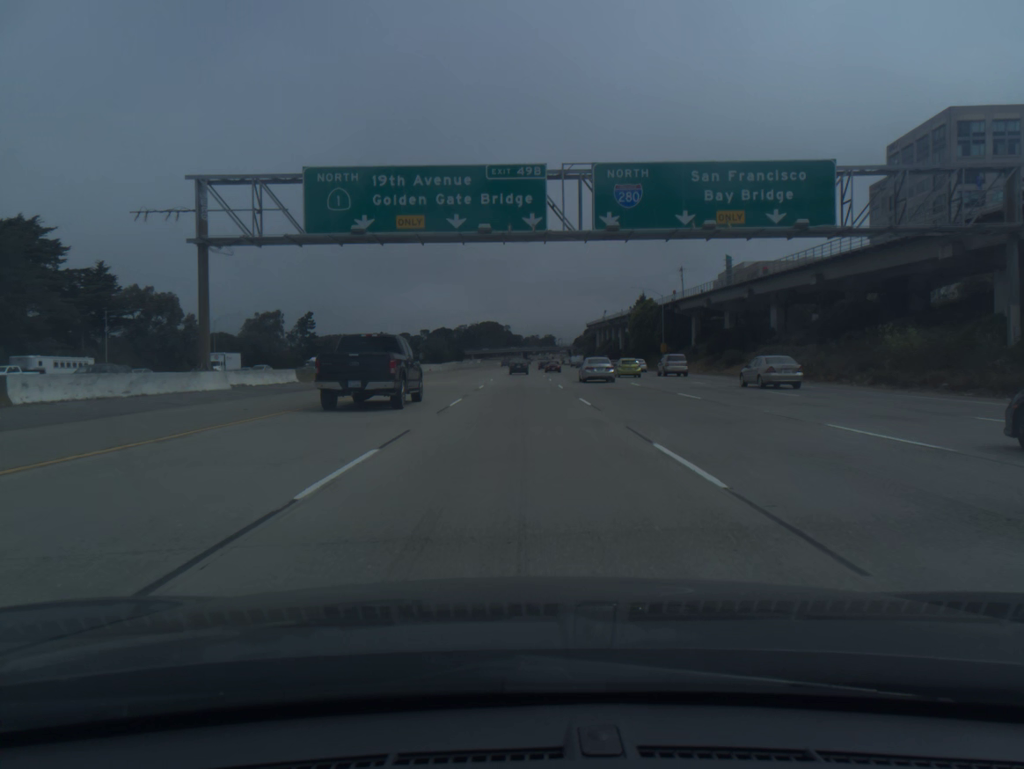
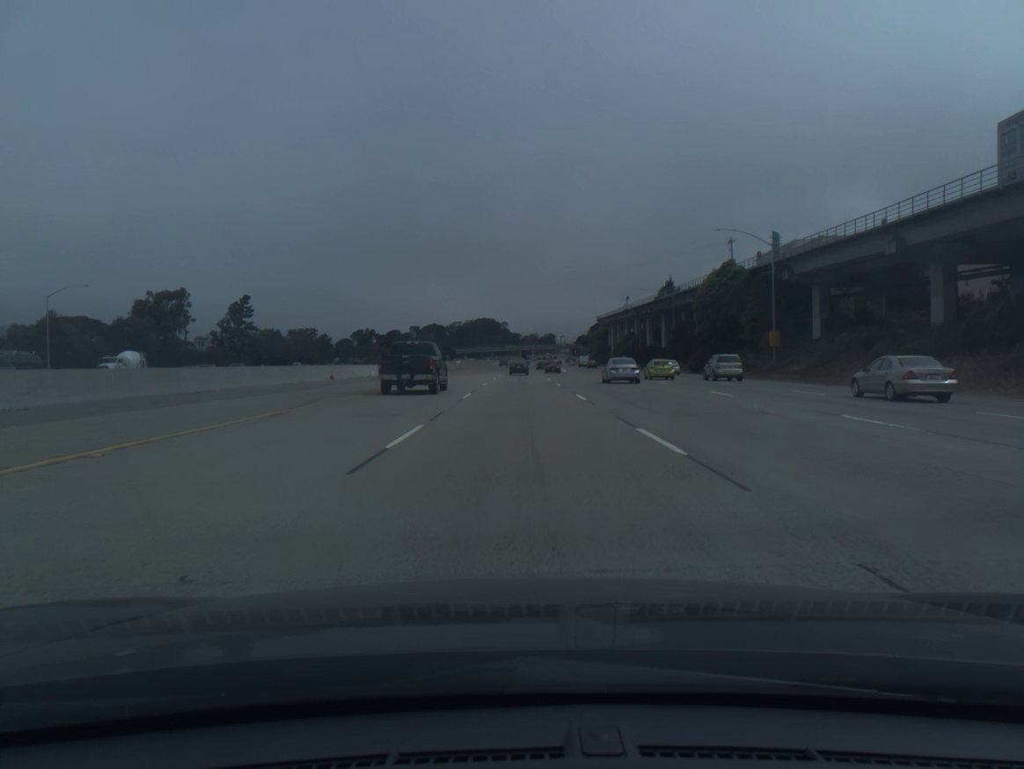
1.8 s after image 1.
(0.0, +54.3) m; 0°
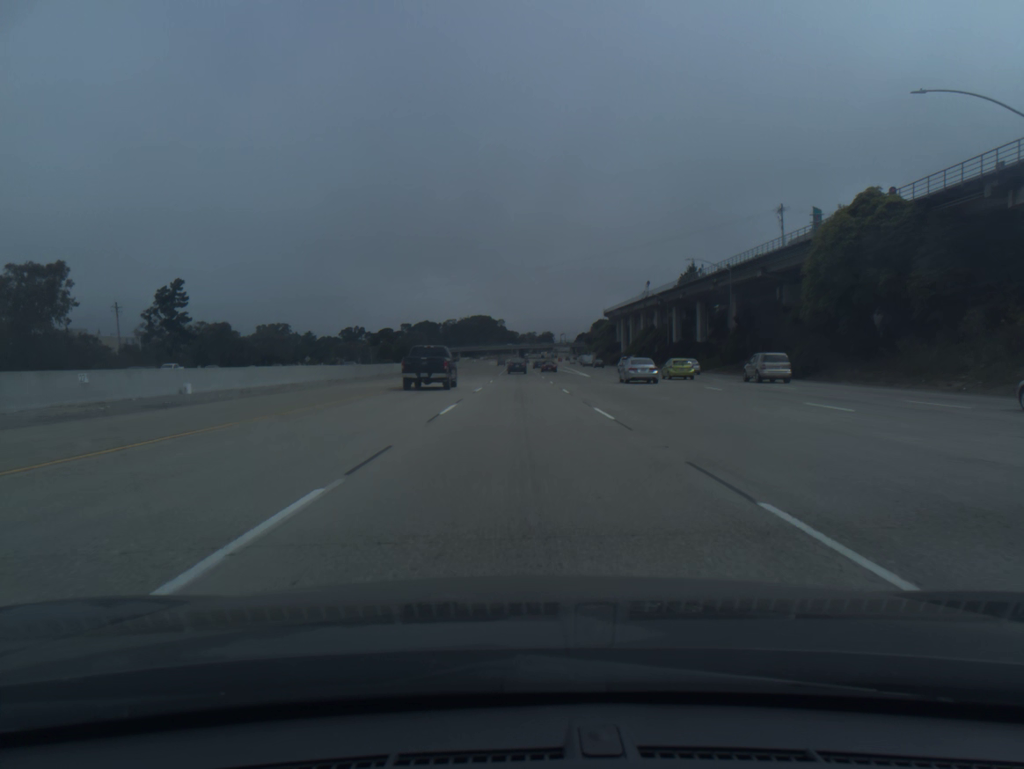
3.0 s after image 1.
(+0.1, +36.3) m; 0°
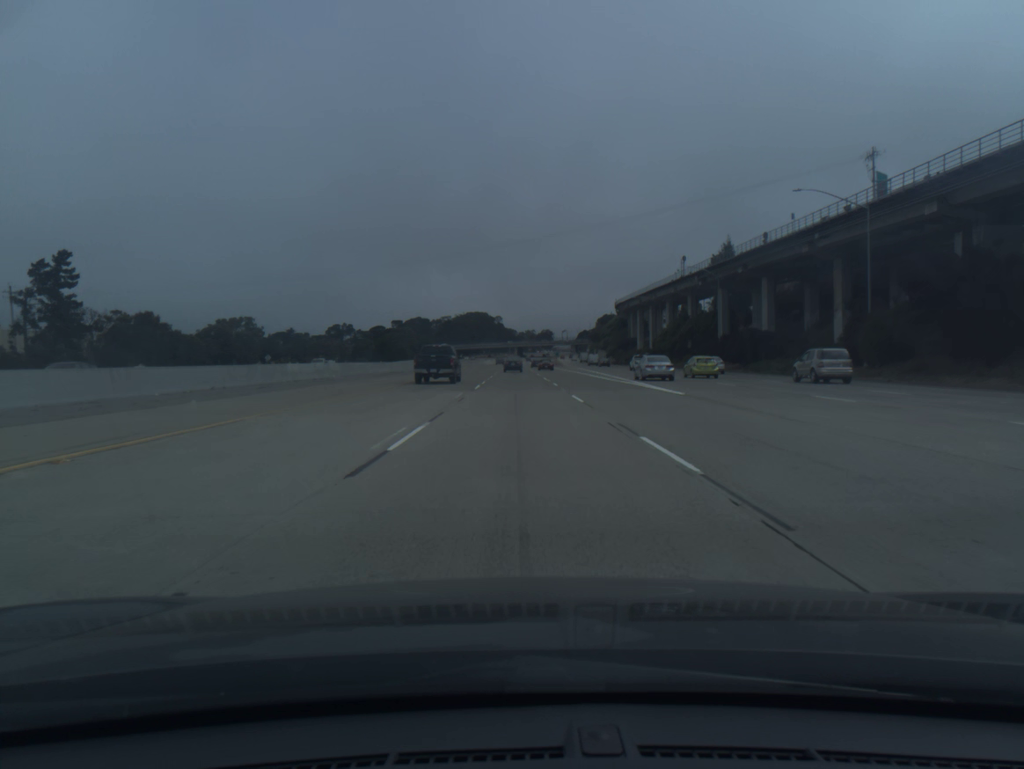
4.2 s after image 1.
(+0.1, +36.7) m; 0°
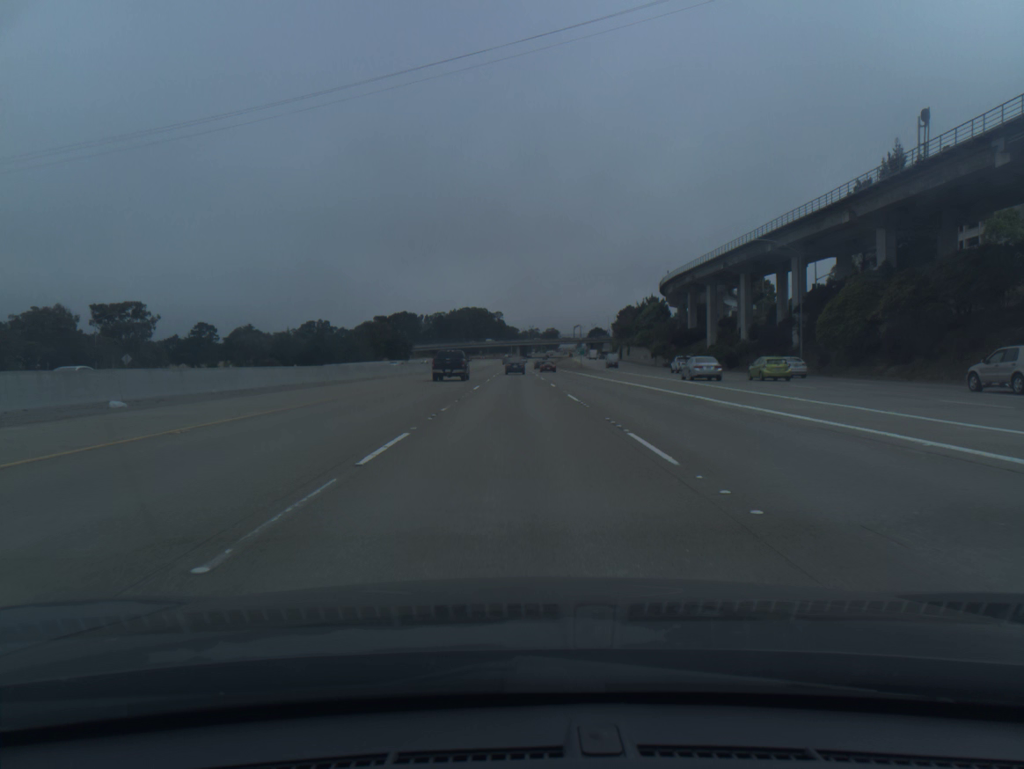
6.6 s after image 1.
(-0.1, +74.3) m; 0°
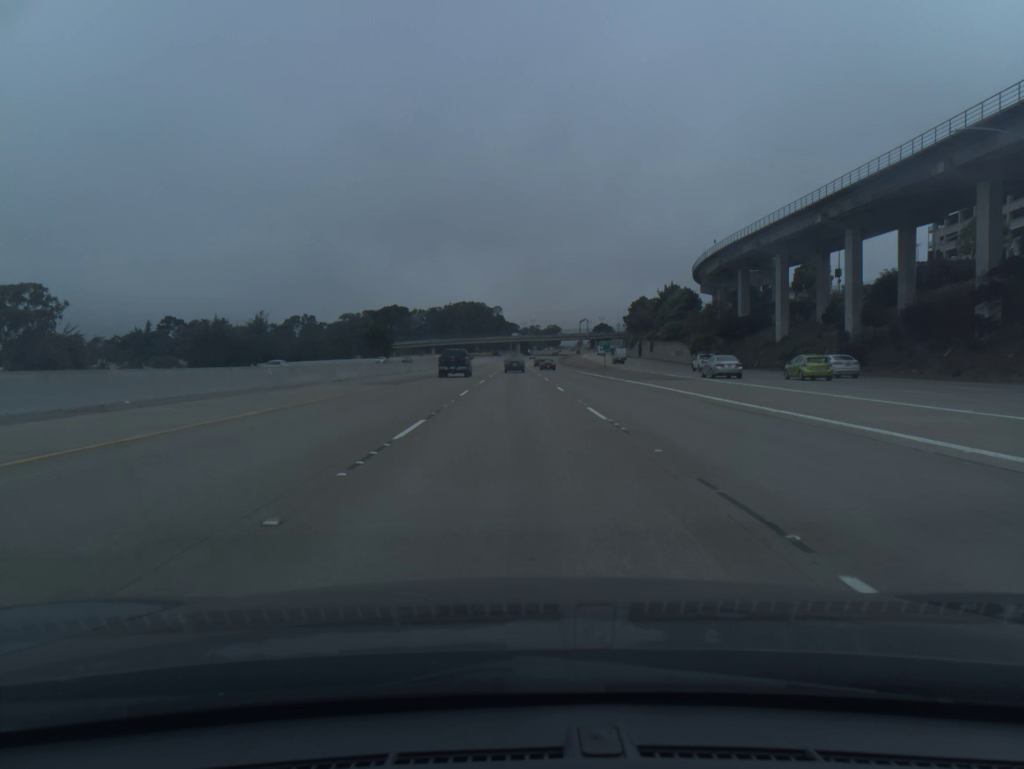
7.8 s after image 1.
(0.0, +37.1) m; 0°
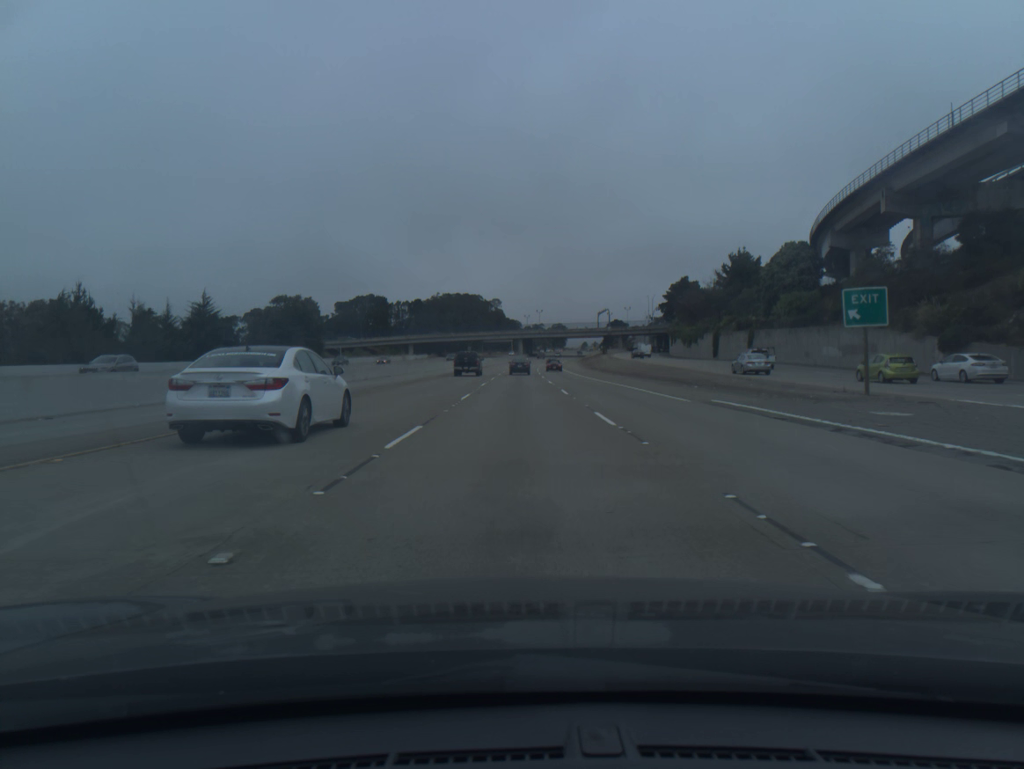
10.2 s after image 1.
(-0.1, +73.6) m; 0°
